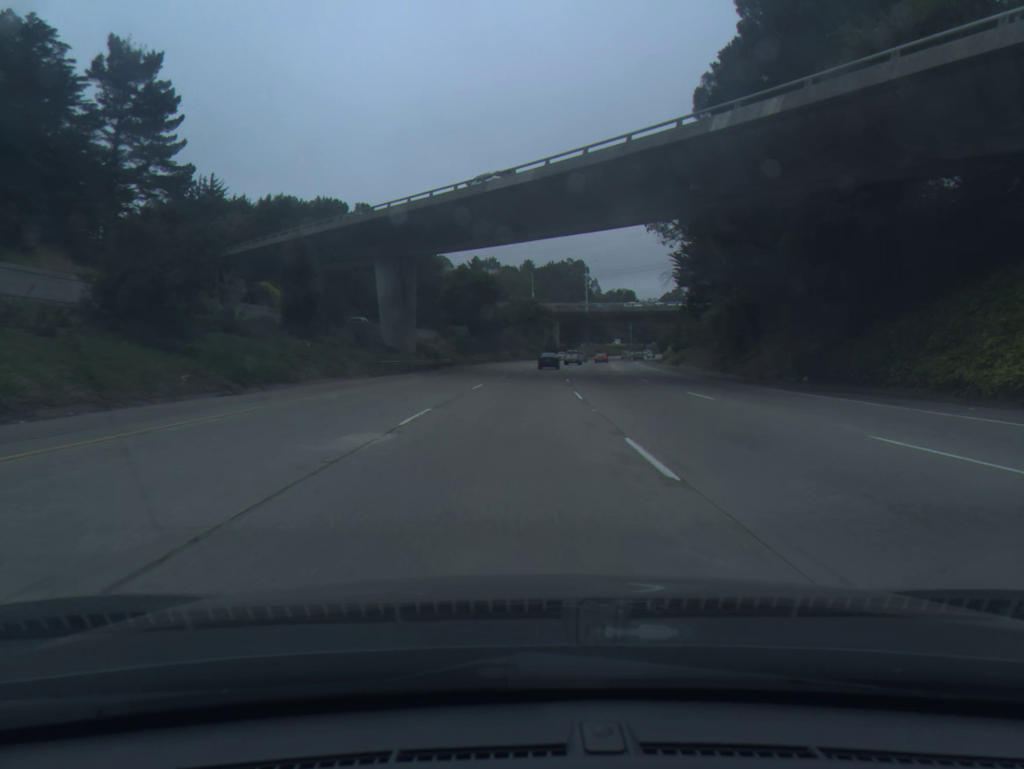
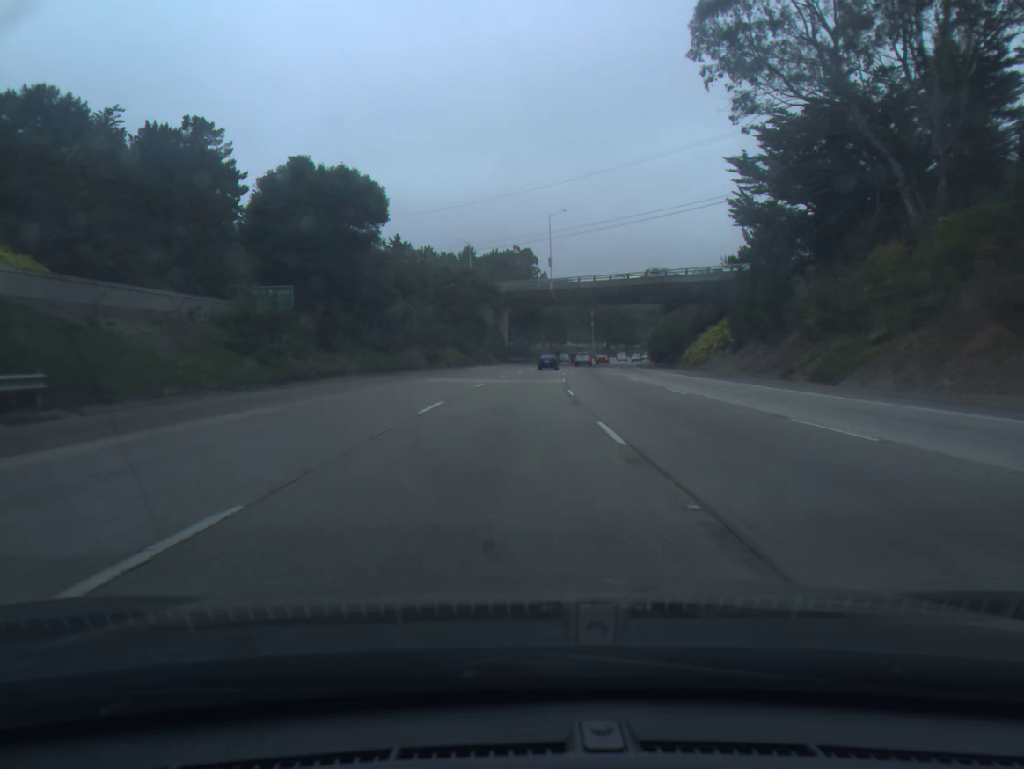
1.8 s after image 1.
(+2.0, +55.2) m; +4°
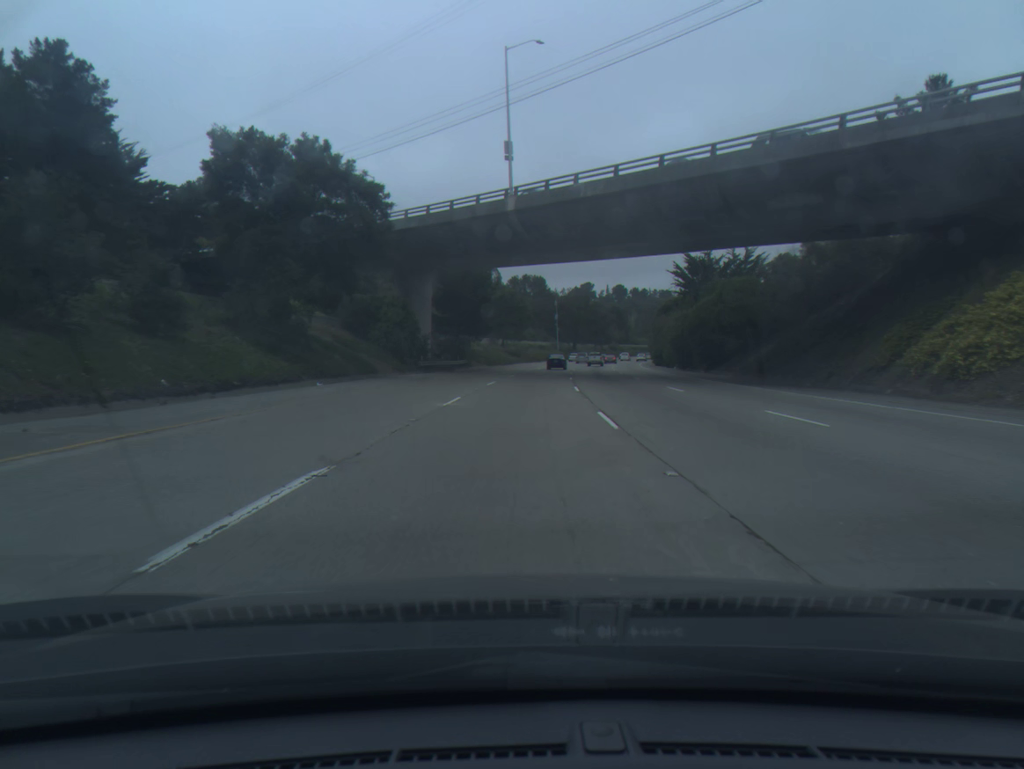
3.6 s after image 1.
(+1.7, +56.0) m; +4°
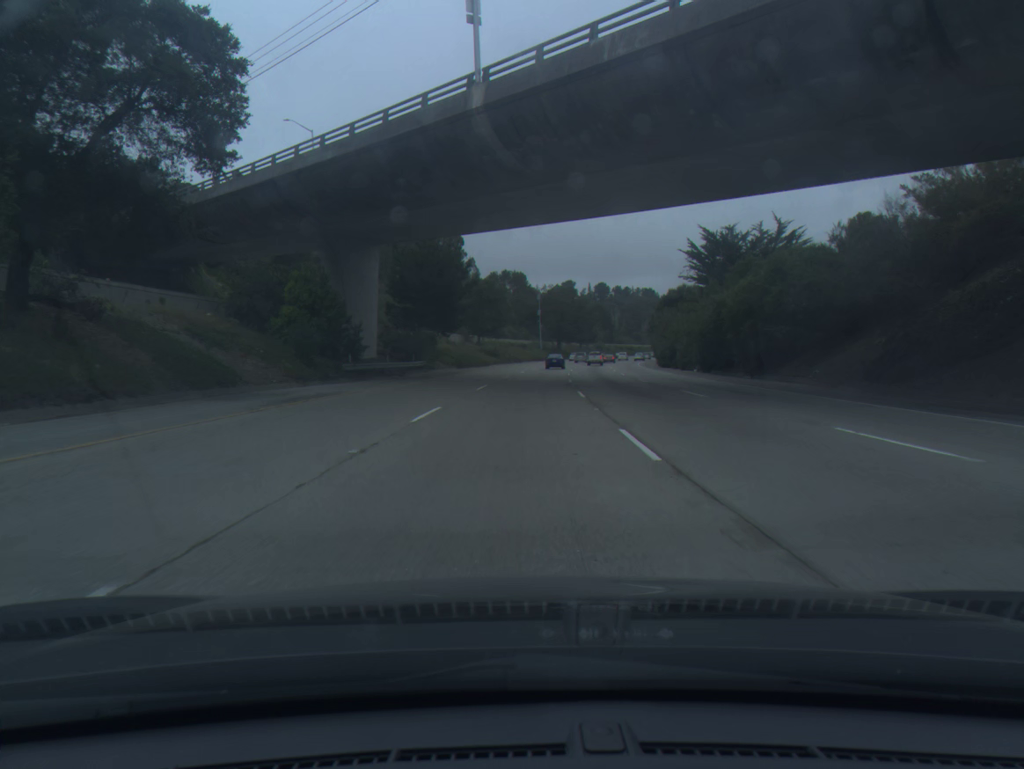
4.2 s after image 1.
(+0.2, +18.9) m; +2°
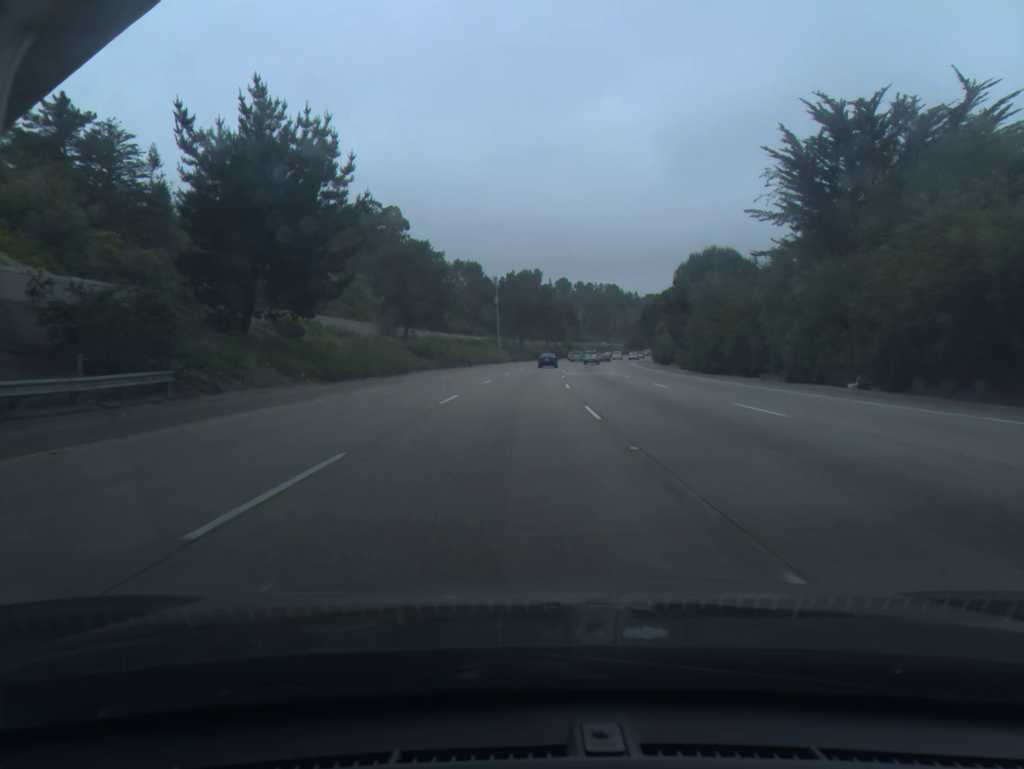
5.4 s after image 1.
(+1.0, +37.9) m; +3°
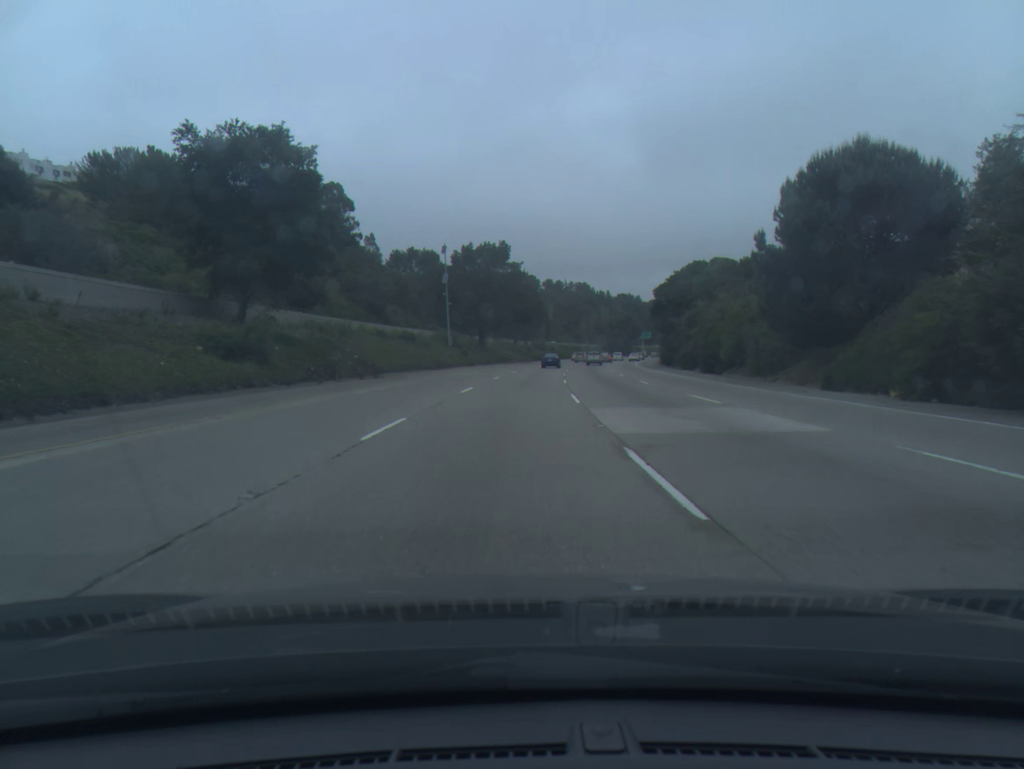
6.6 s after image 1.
(+0.8, +38.2) m; +2°
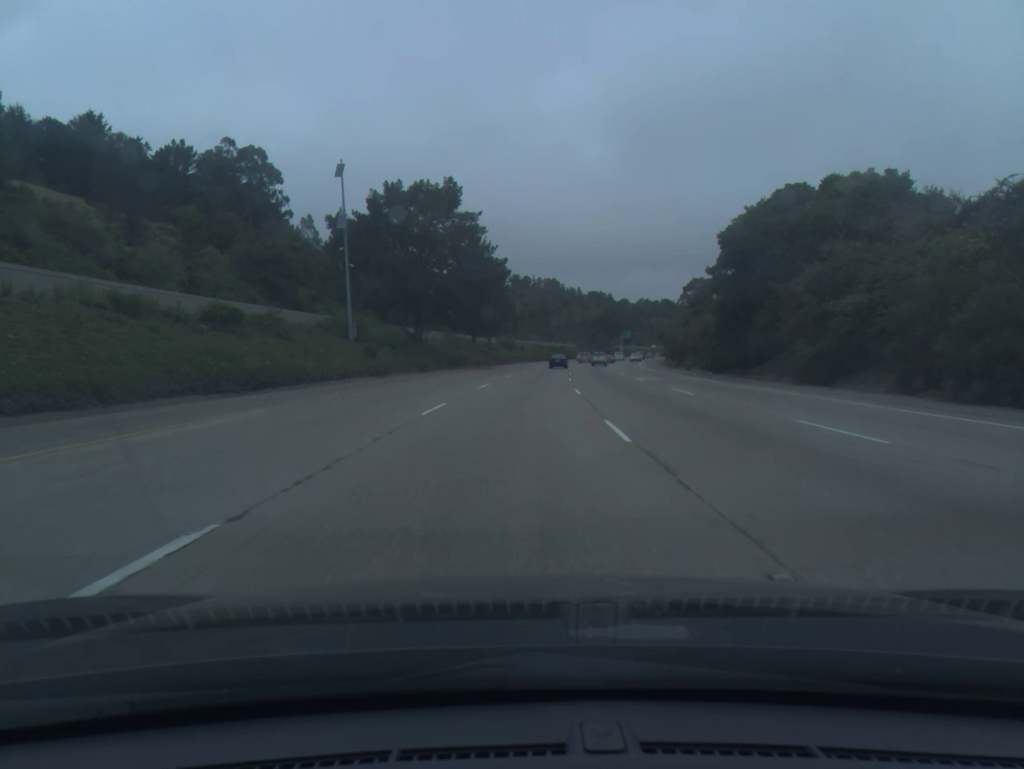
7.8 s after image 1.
(+0.8, +38.6) m; +2°
